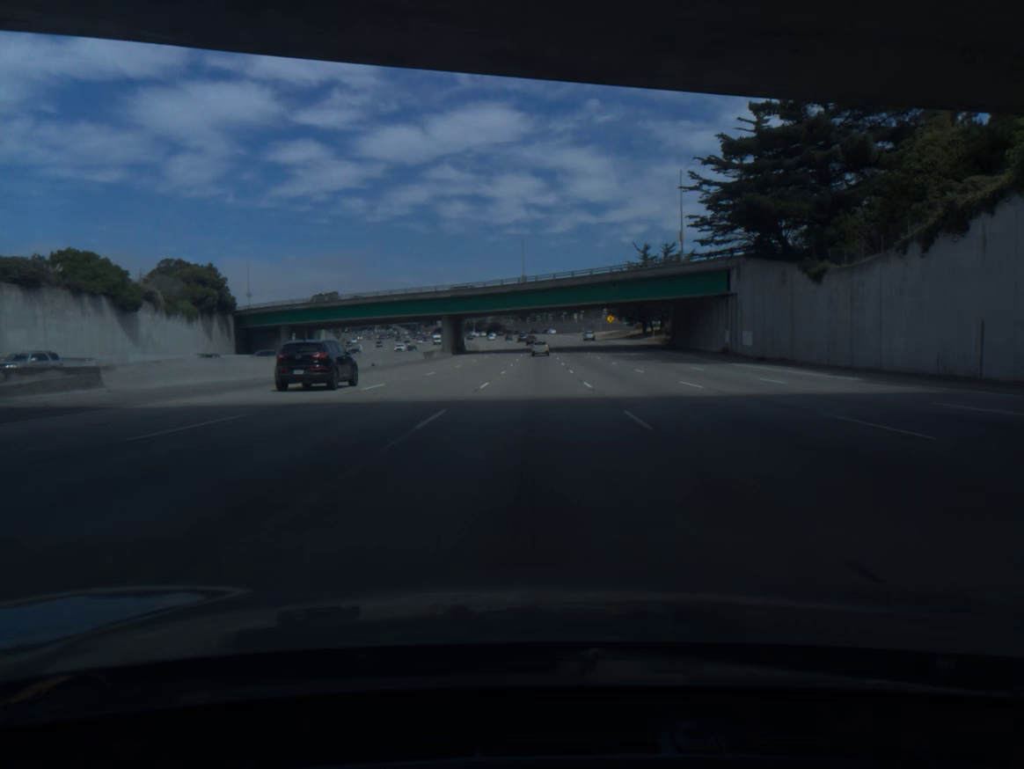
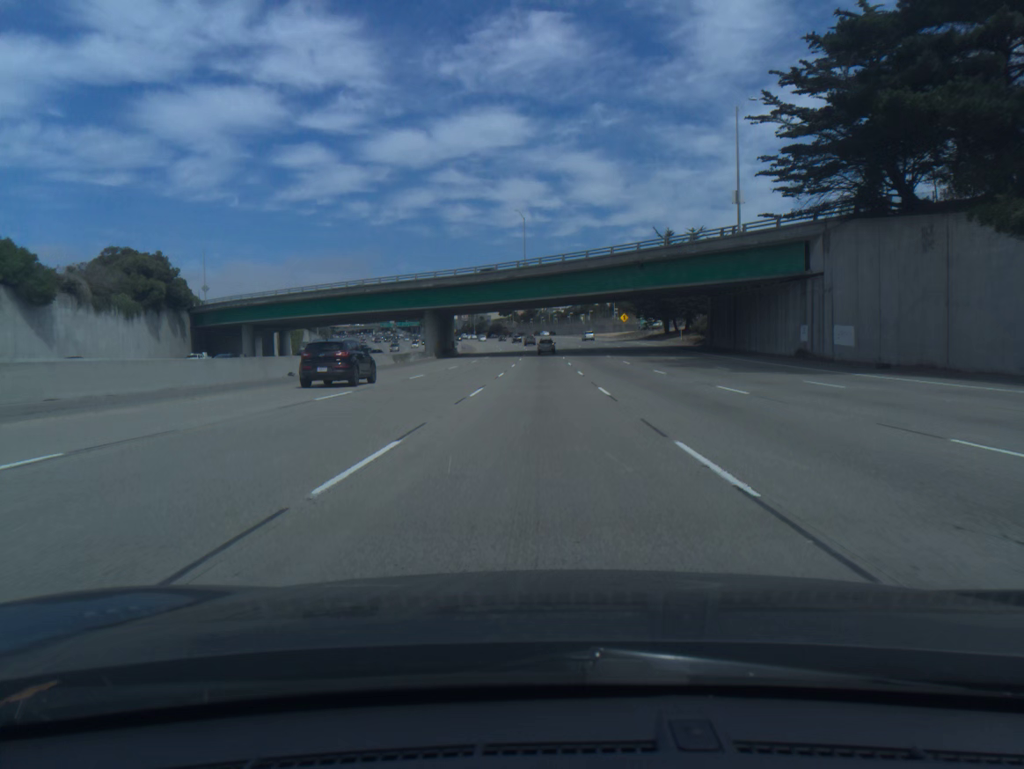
(-0.1, +19.7) m; 0°
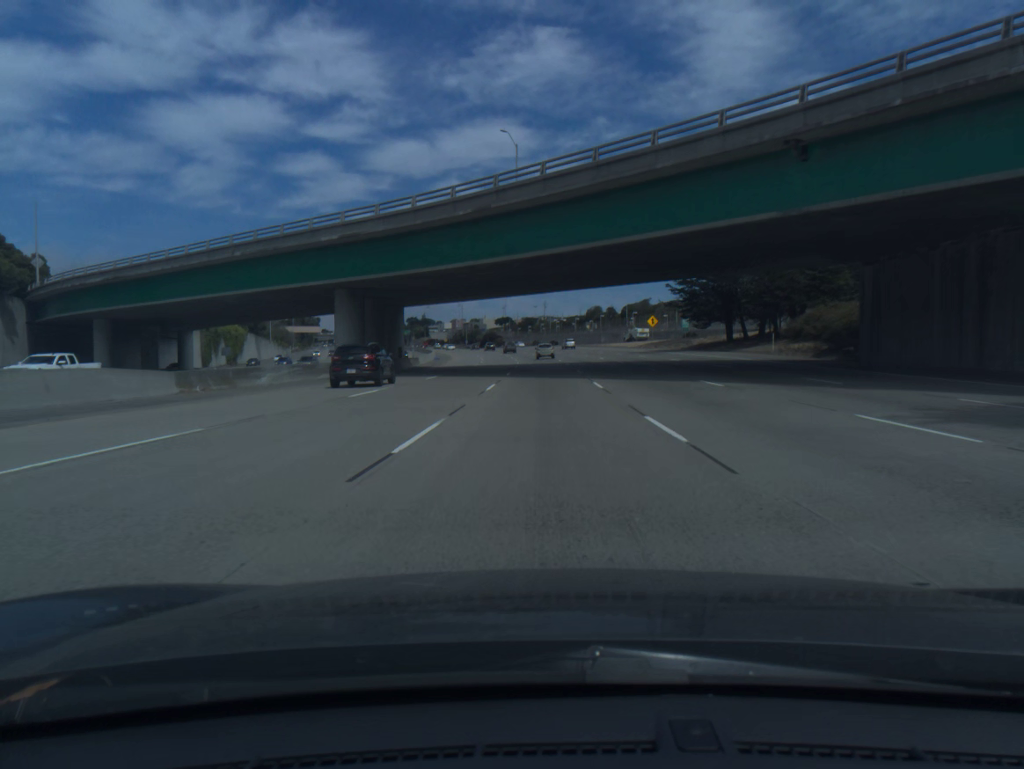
(-0.1, +39.3) m; 0°
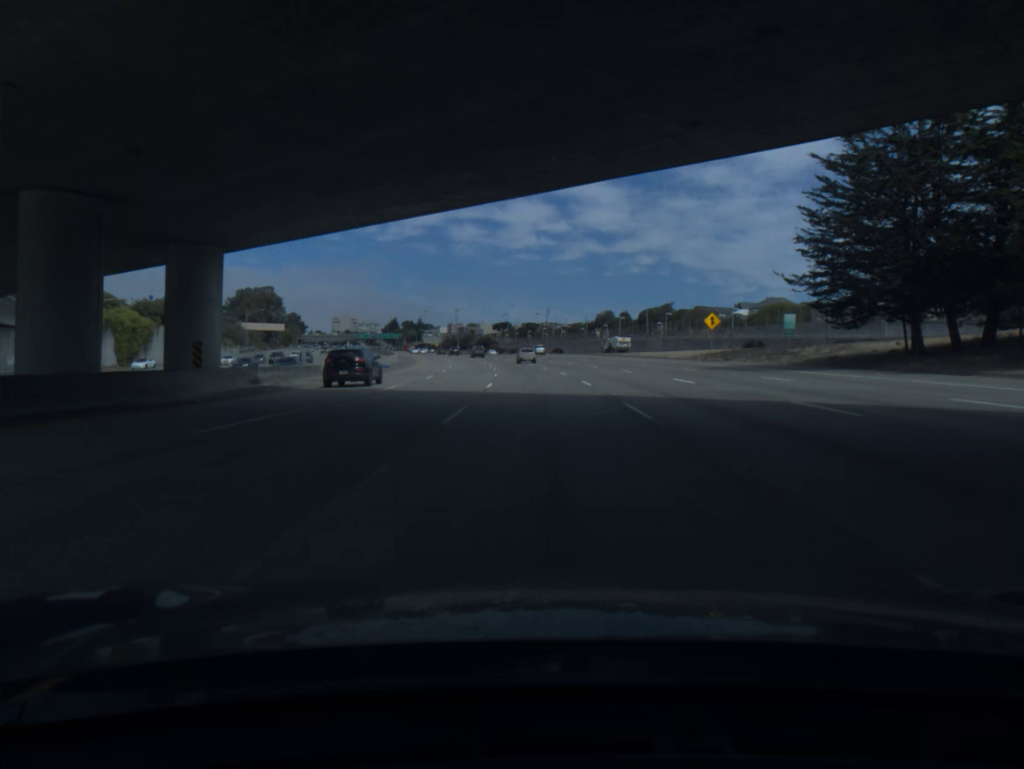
(0.0, +39.1) m; 0°
